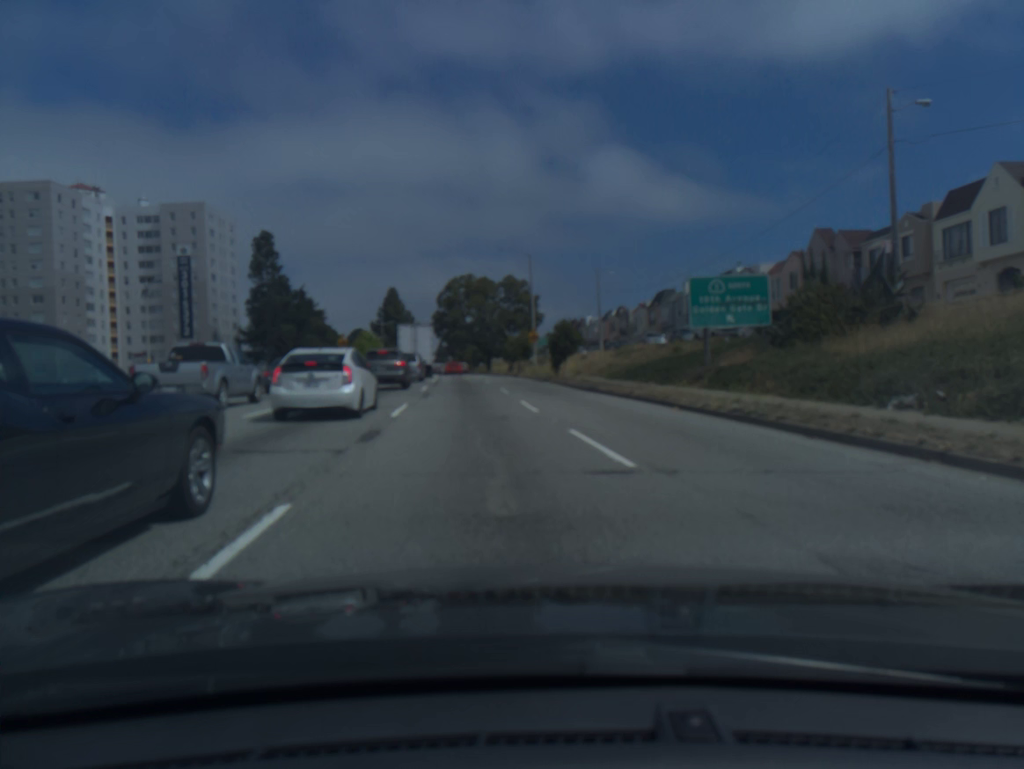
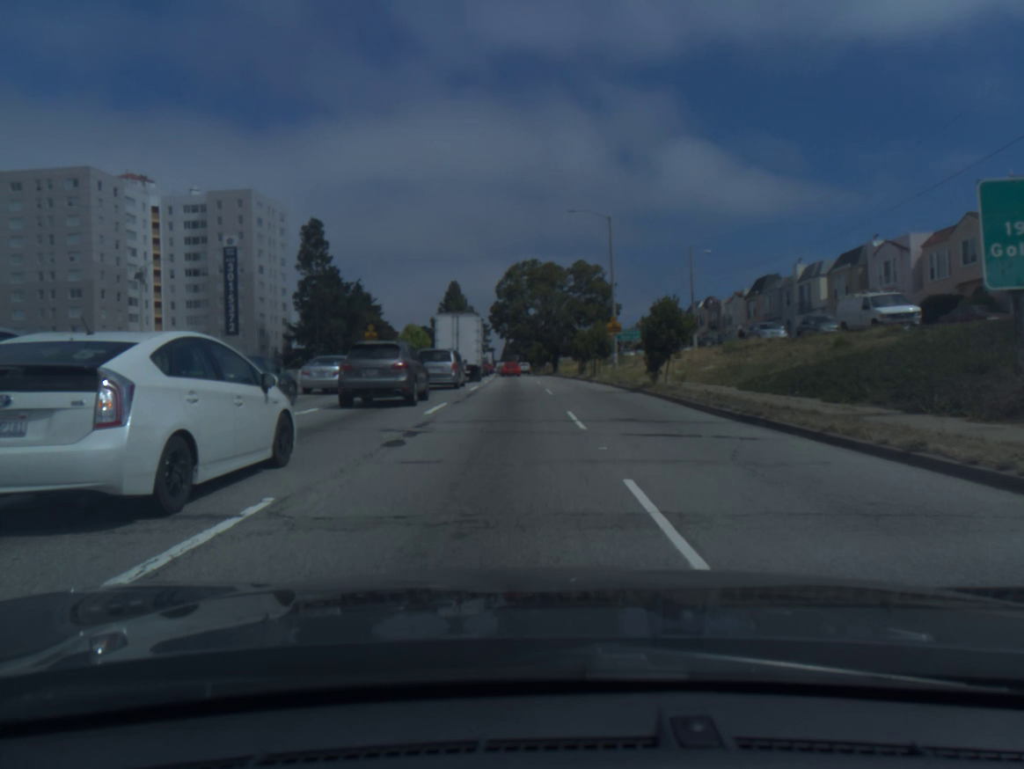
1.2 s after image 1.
(-0.7, +14.2) m; -6°
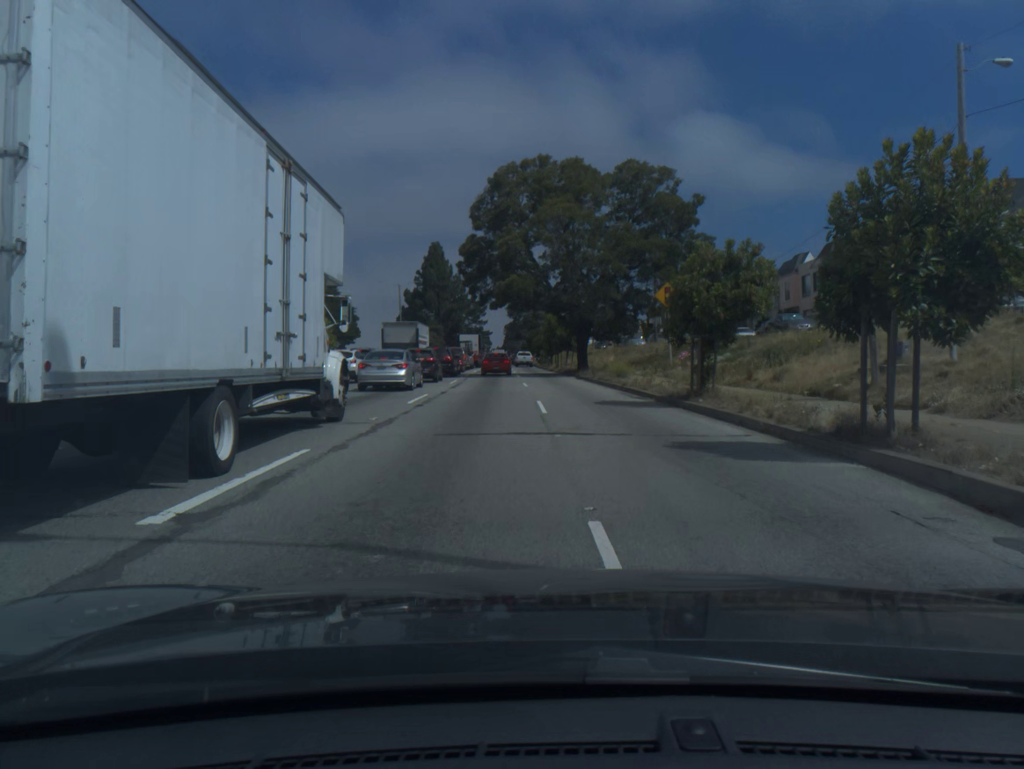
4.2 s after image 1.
(-0.5, +41.3) m; 0°
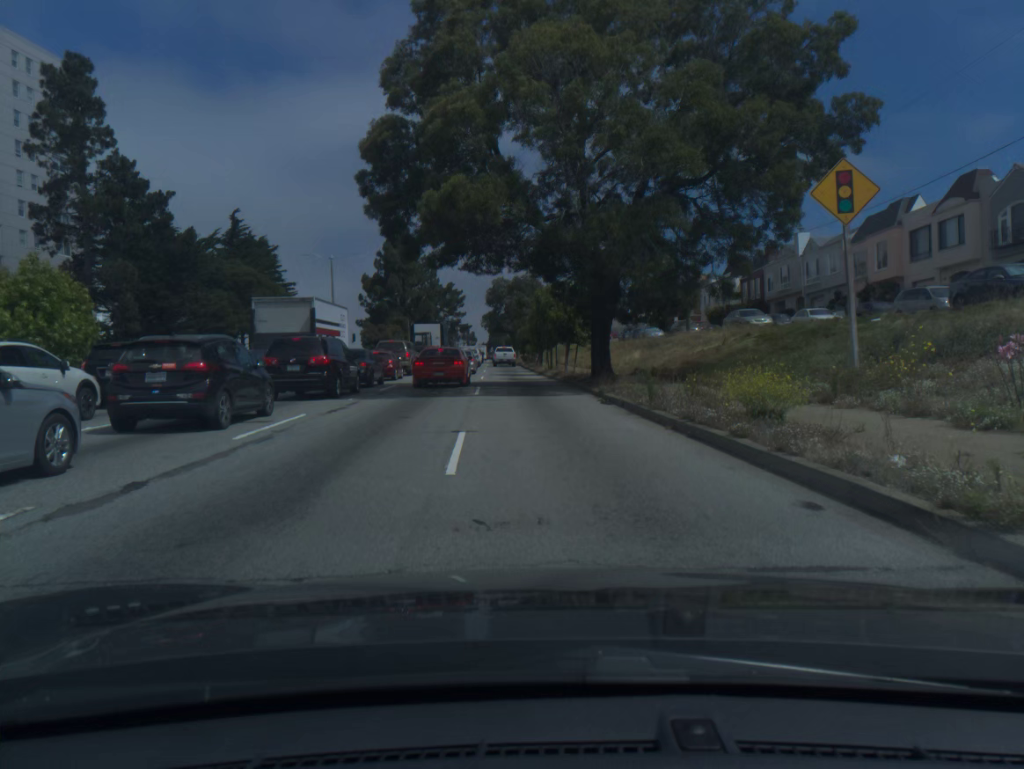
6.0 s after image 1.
(+0.2, +23.6) m; +1°
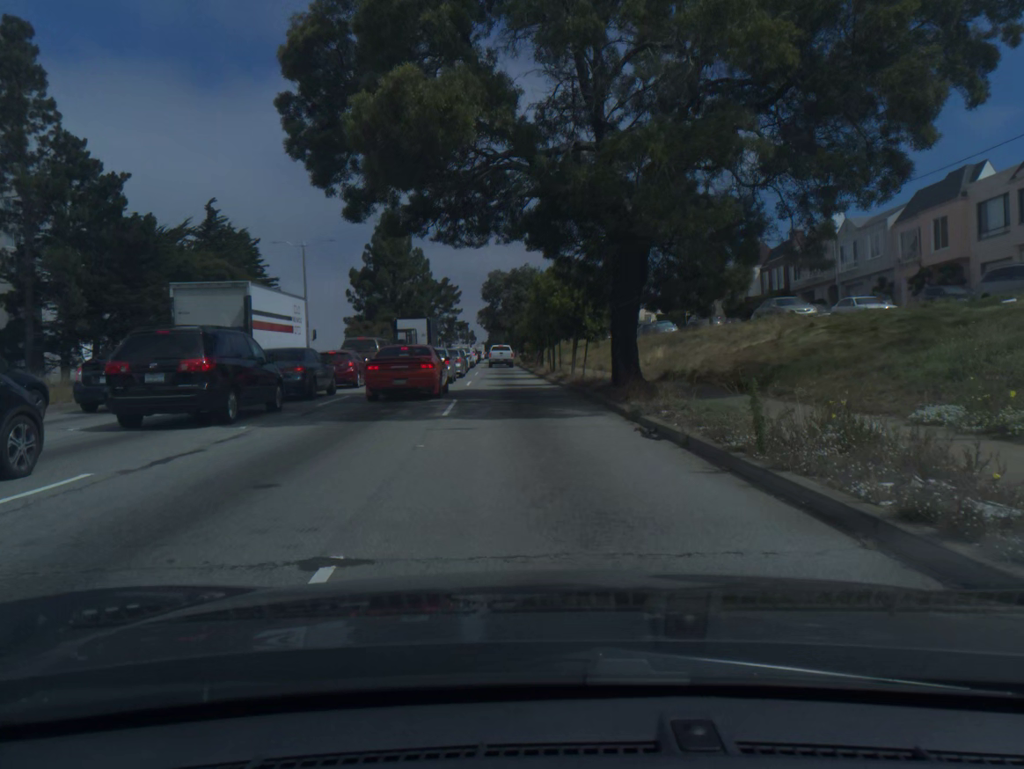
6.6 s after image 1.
(0.0, +7.5) m; 0°
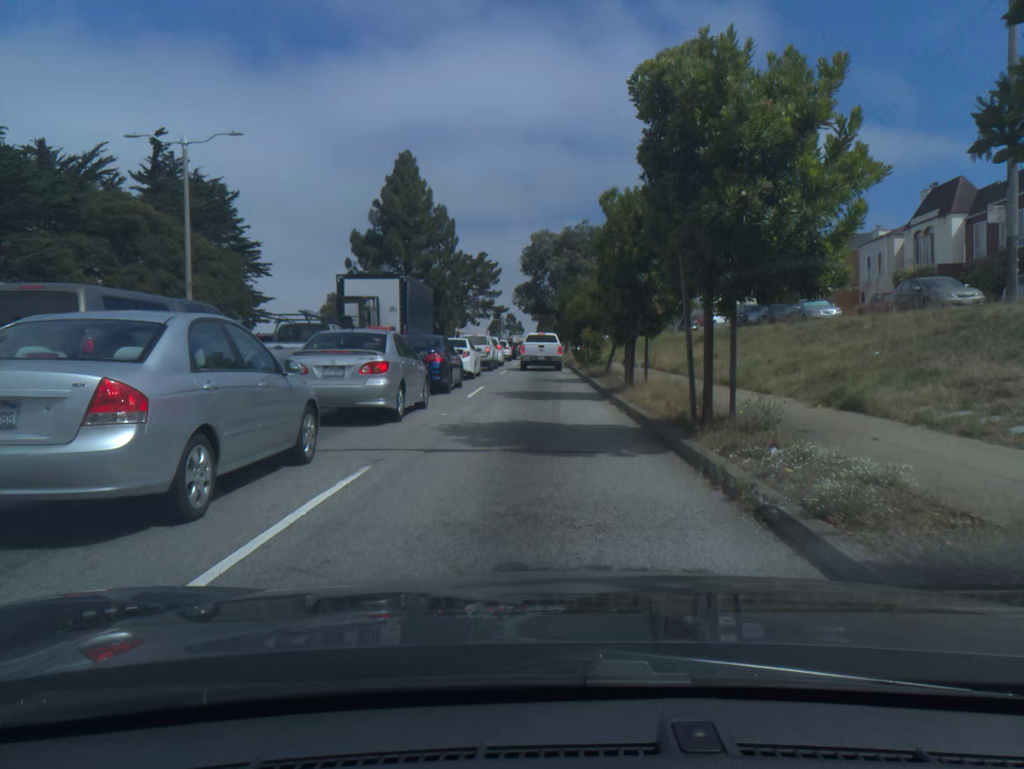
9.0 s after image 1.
(-0.8, +26.3) m; -4°
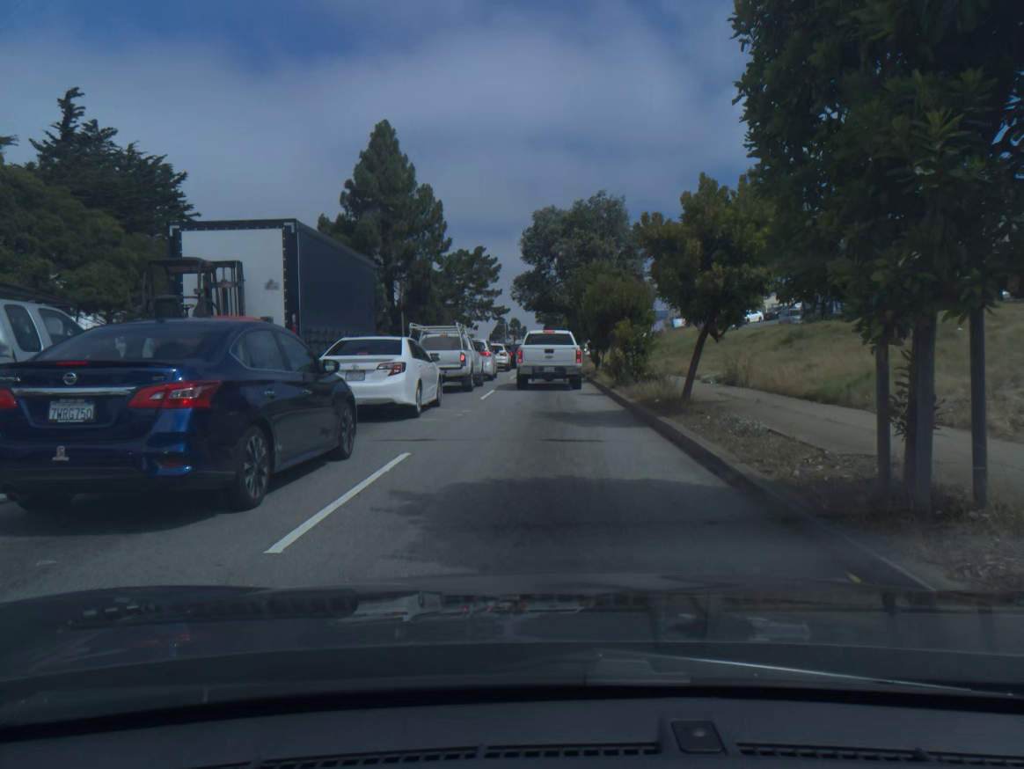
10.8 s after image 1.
(0.0, +14.0) m; 0°
